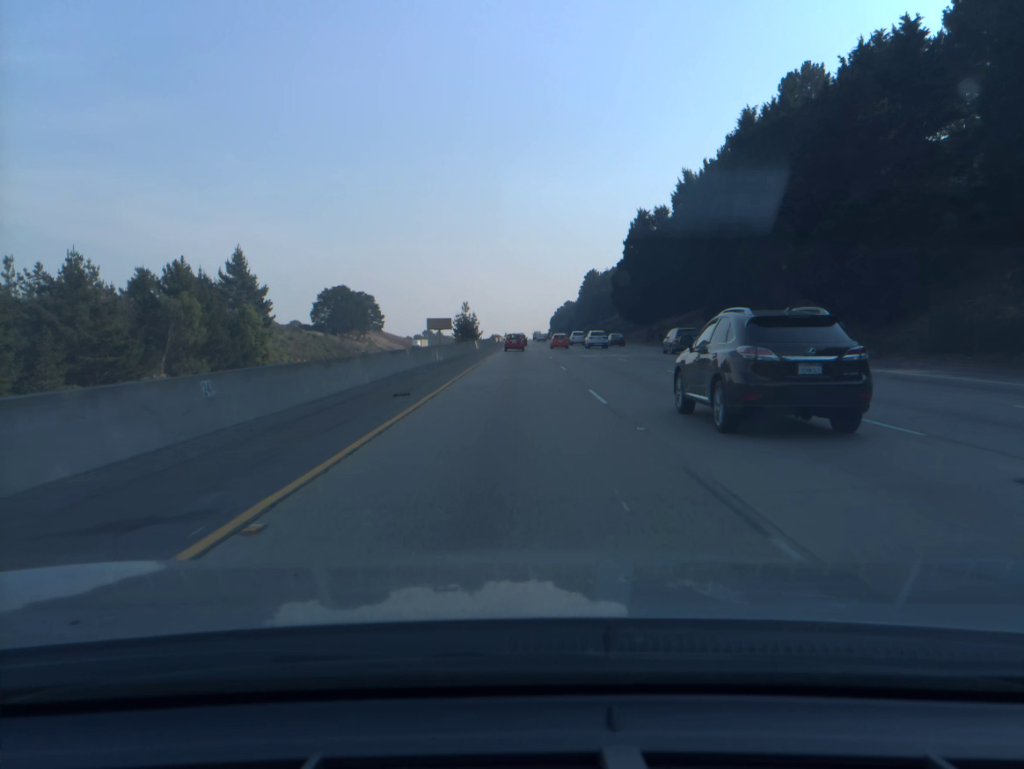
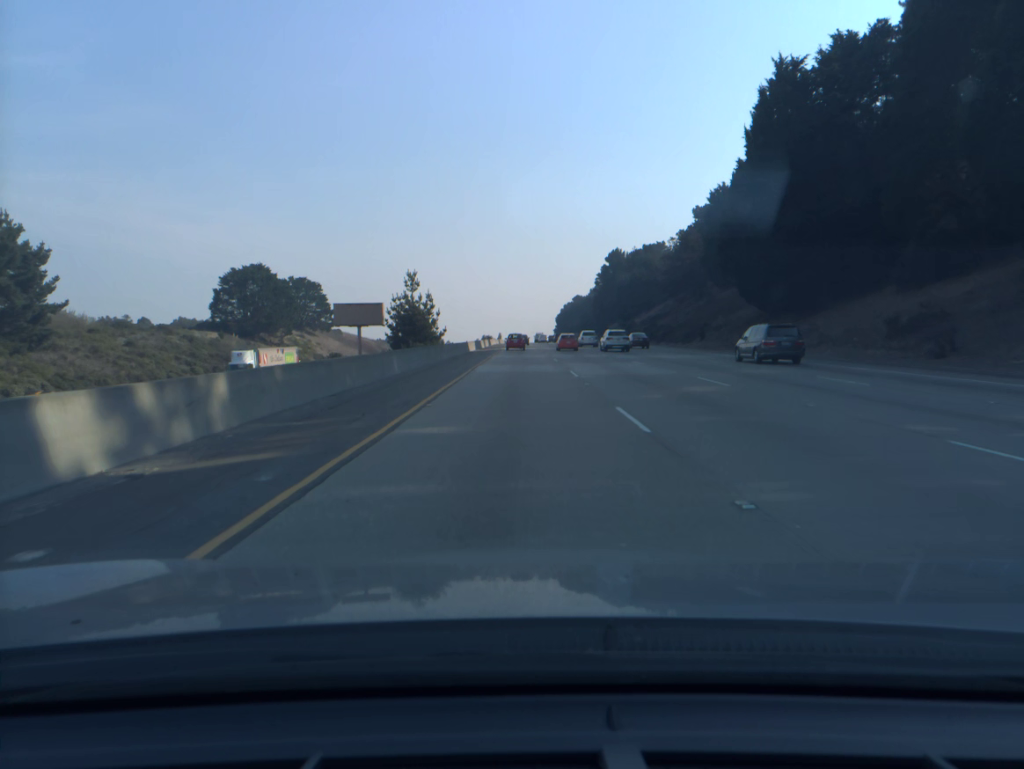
(-0.1, +77.7) m; 0°
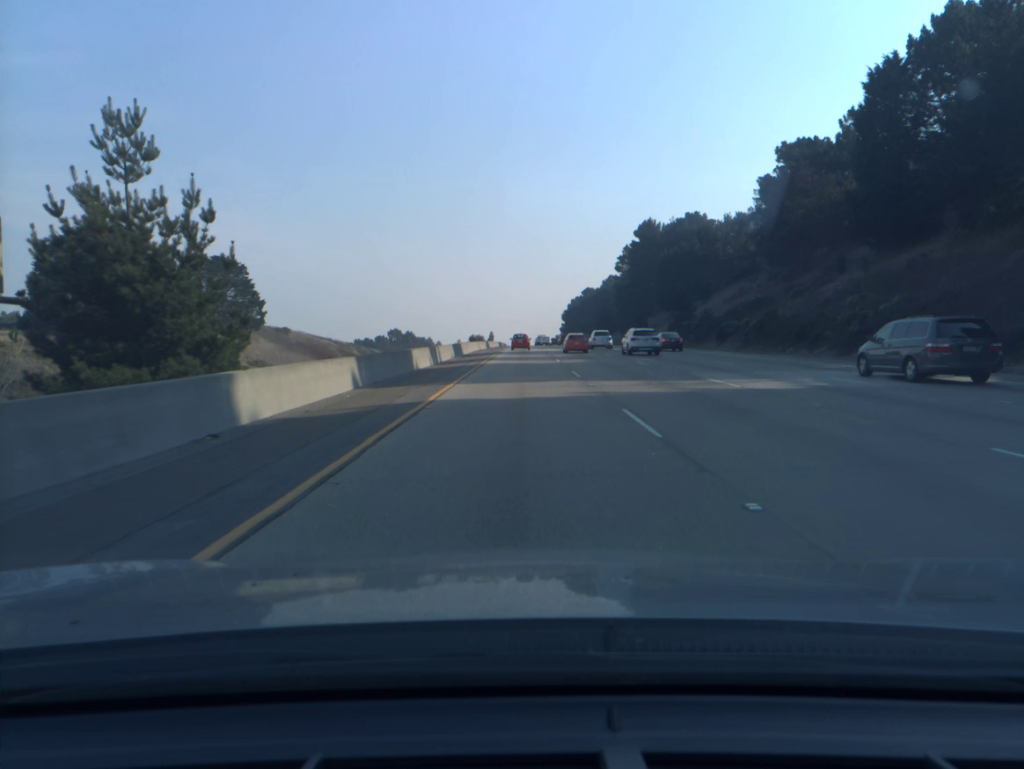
(-0.1, +59.0) m; 0°
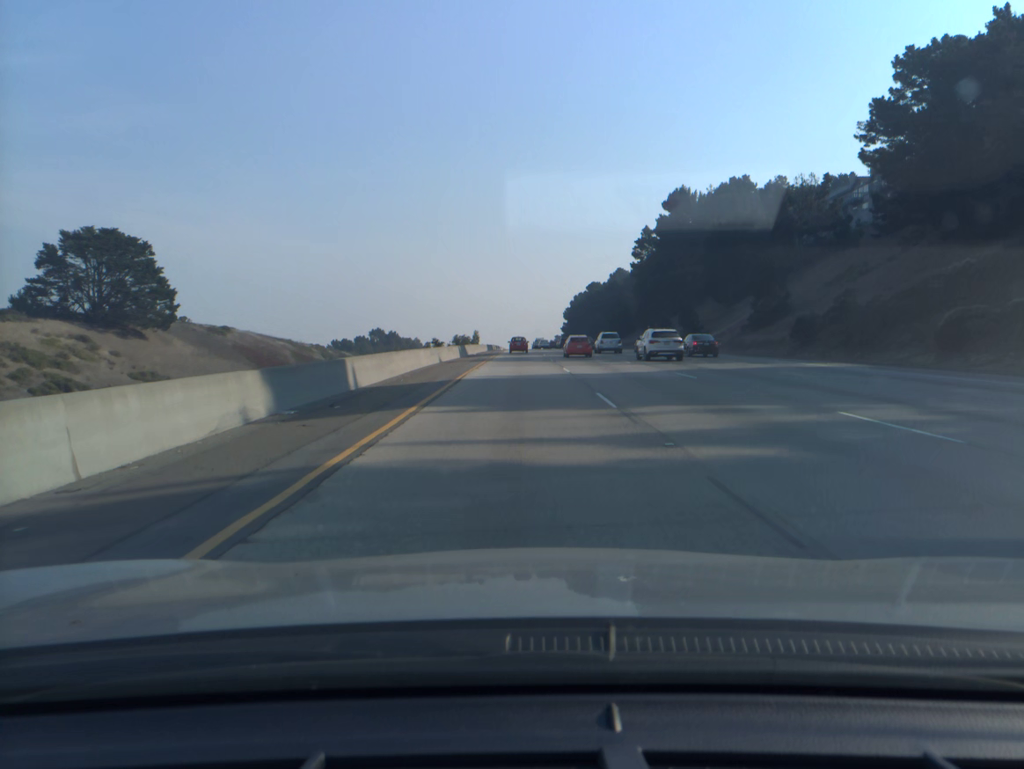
(+0.1, +39.6) m; 0°
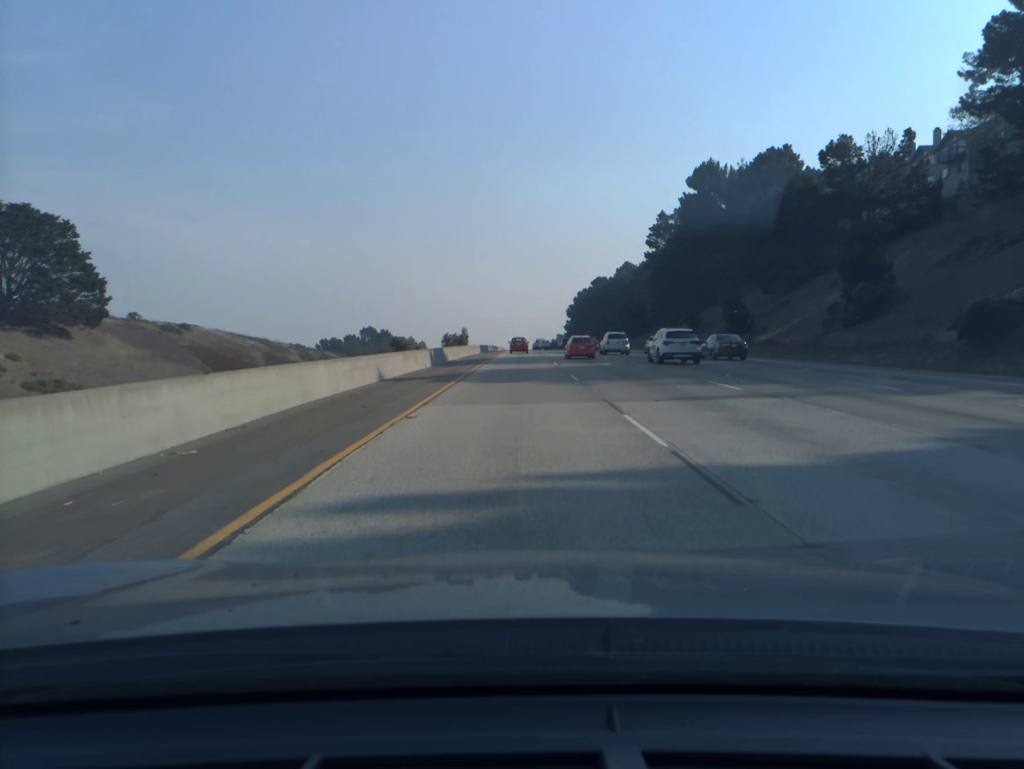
(0.0, +19.9) m; 0°
